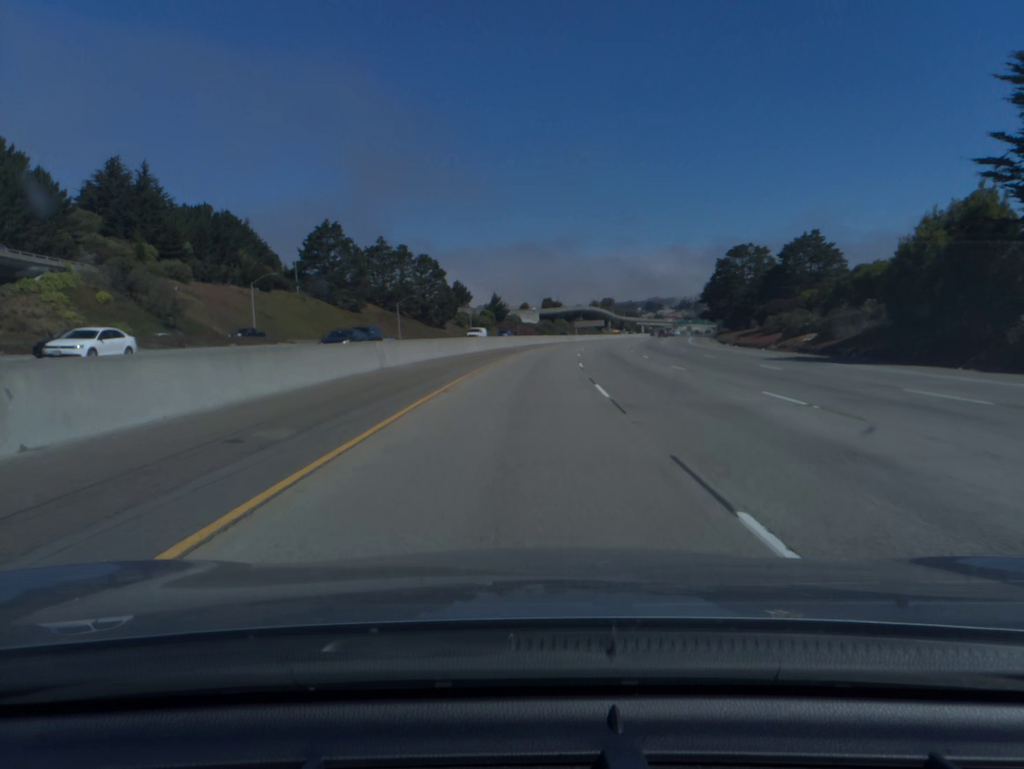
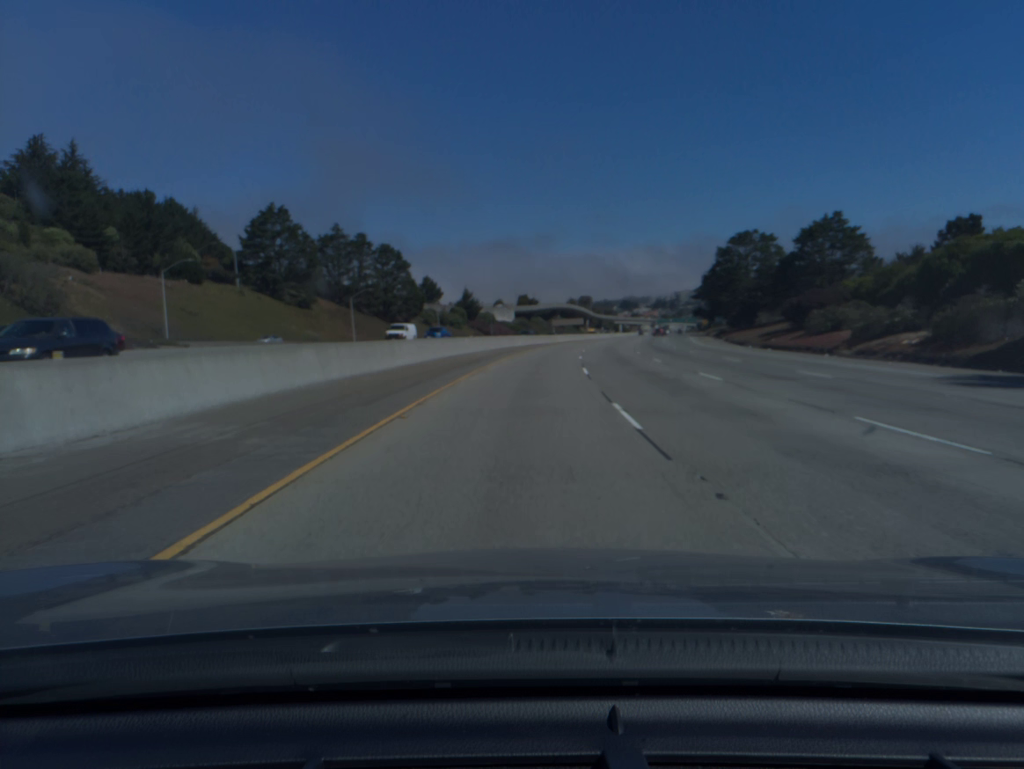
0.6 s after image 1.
(+0.3, +20.2) m; +2°
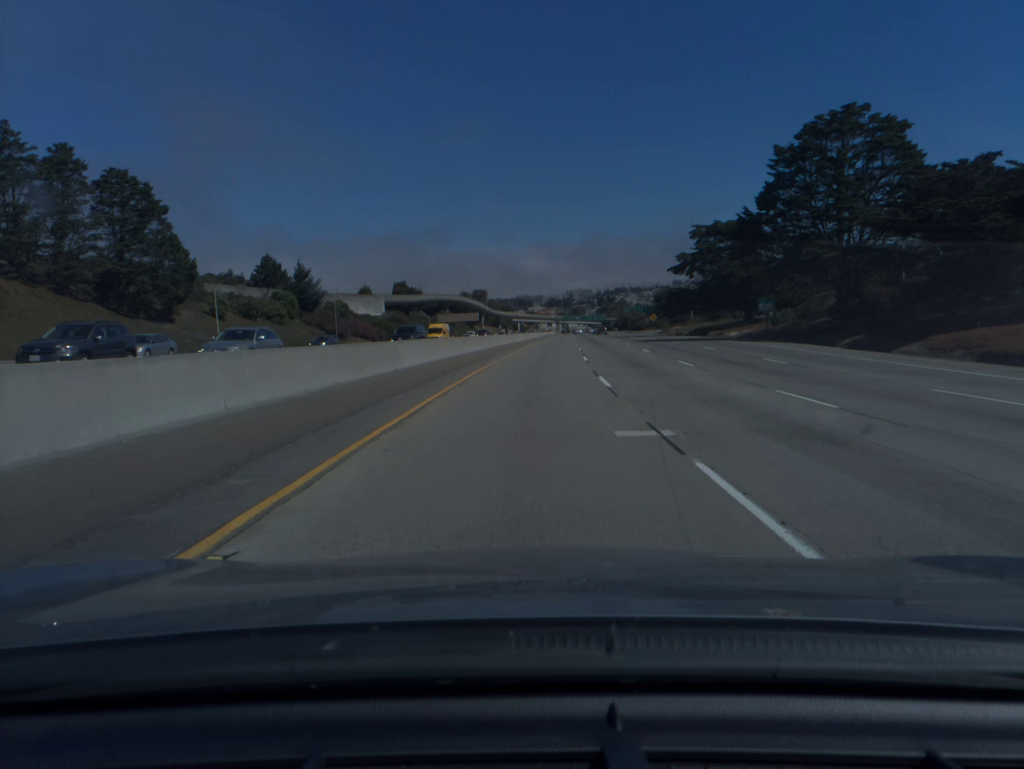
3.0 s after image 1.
(+5.2, +80.4) m; +7°
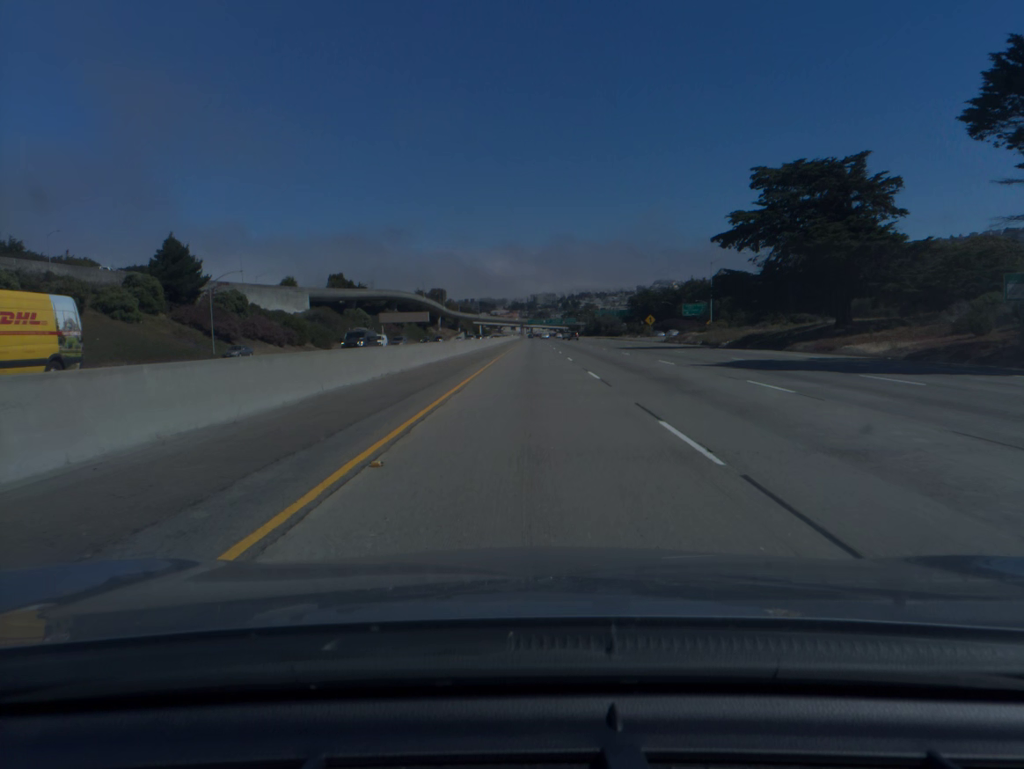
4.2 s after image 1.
(+1.1, +40.2) m; +3°
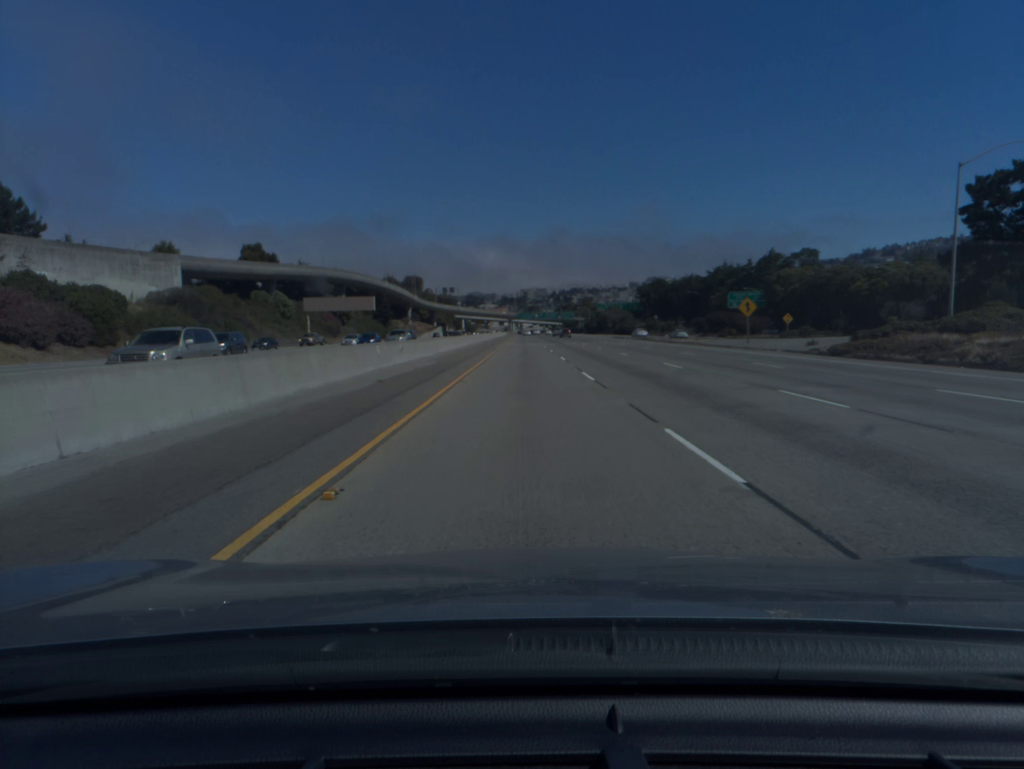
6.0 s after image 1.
(+0.7, +60.0) m; +1°
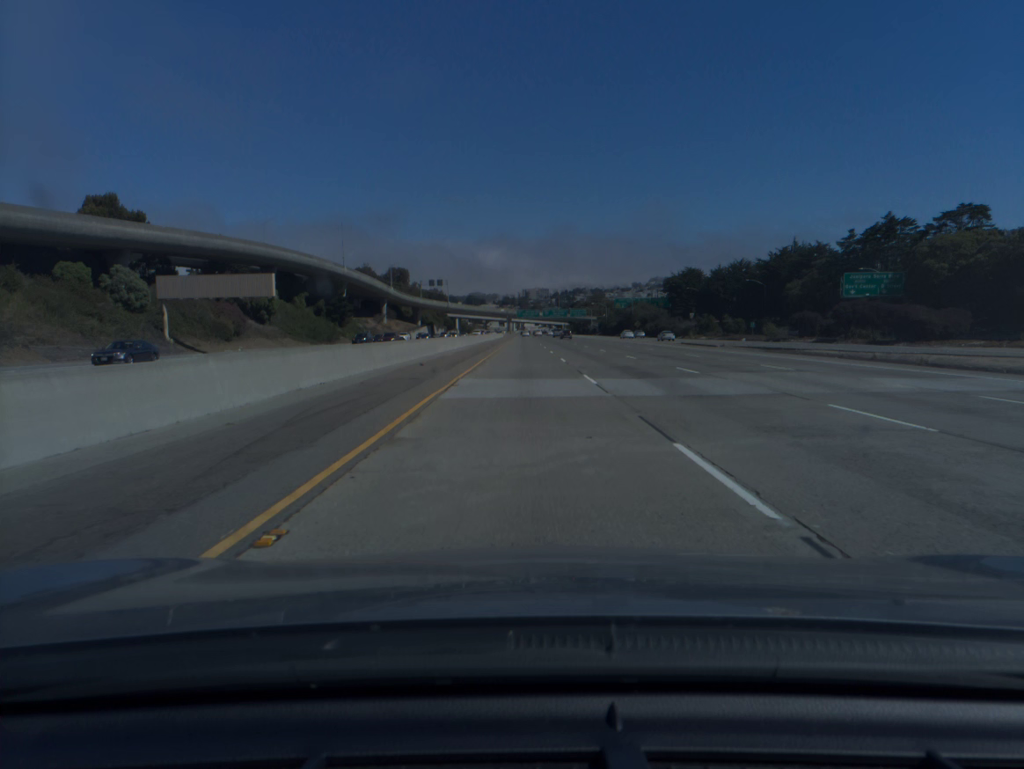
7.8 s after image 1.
(-0.1, +59.9) m; 0°
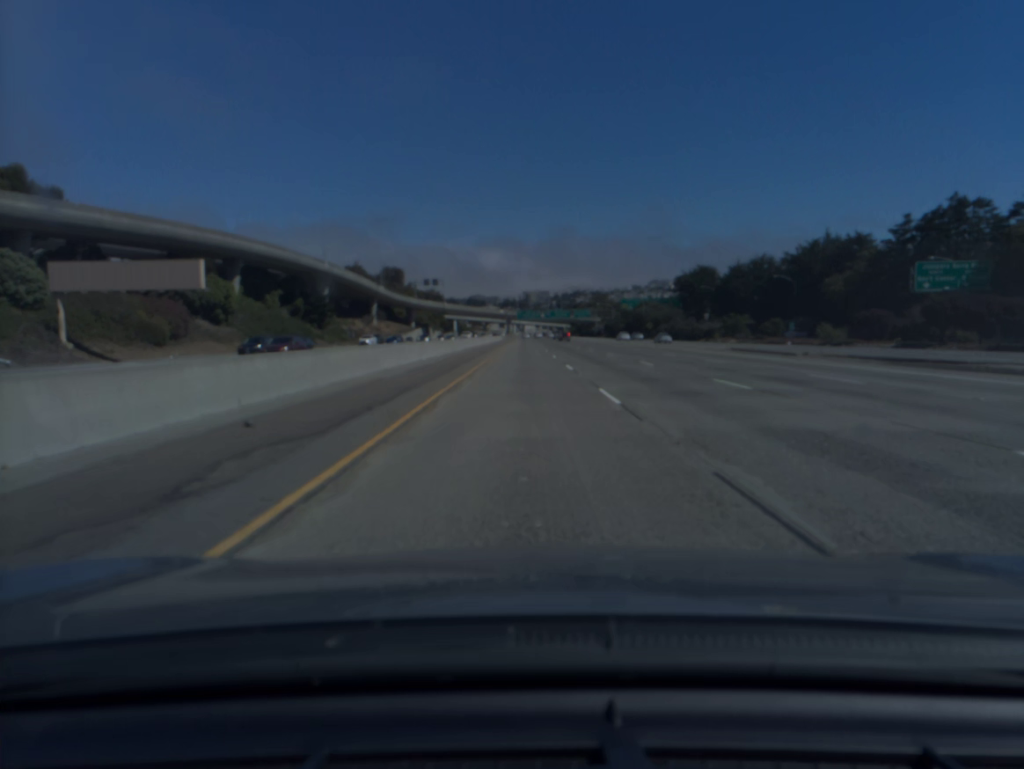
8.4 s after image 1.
(0.0, +20.0) m; 0°
